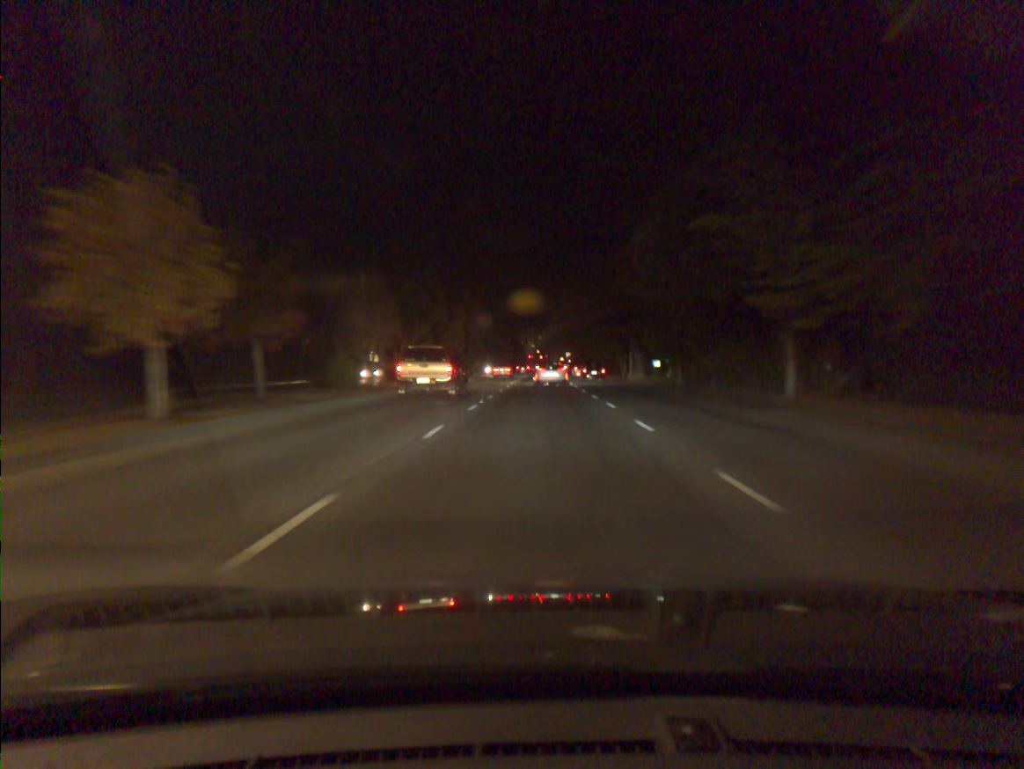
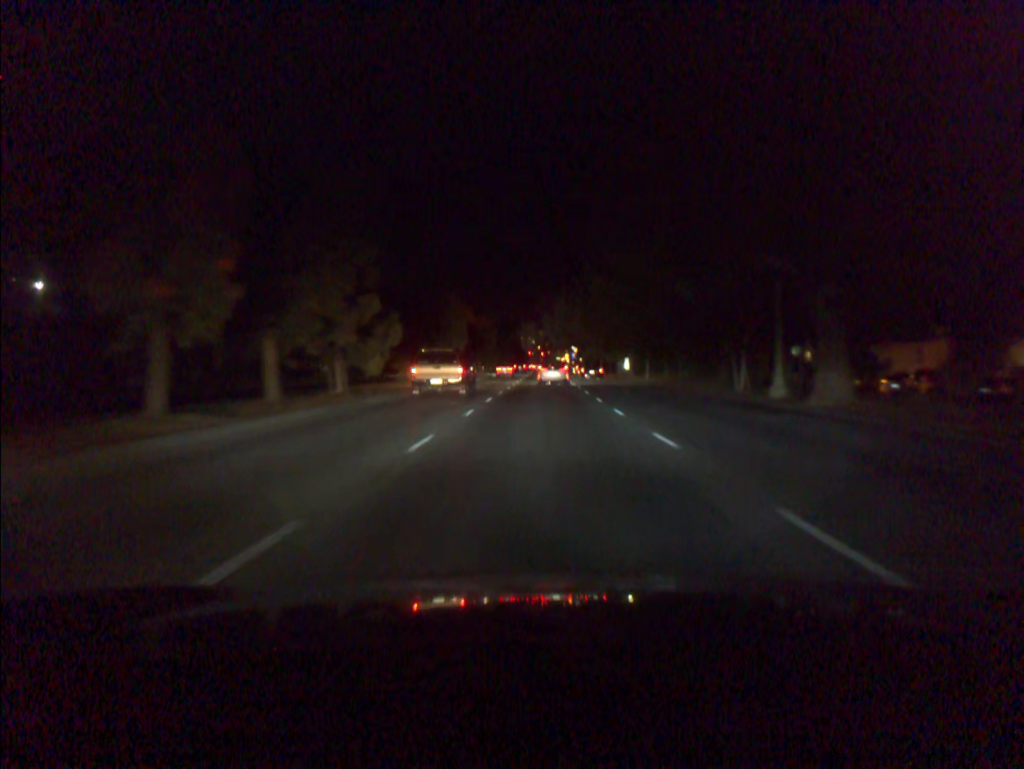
(0.0, +44.7) m; 0°
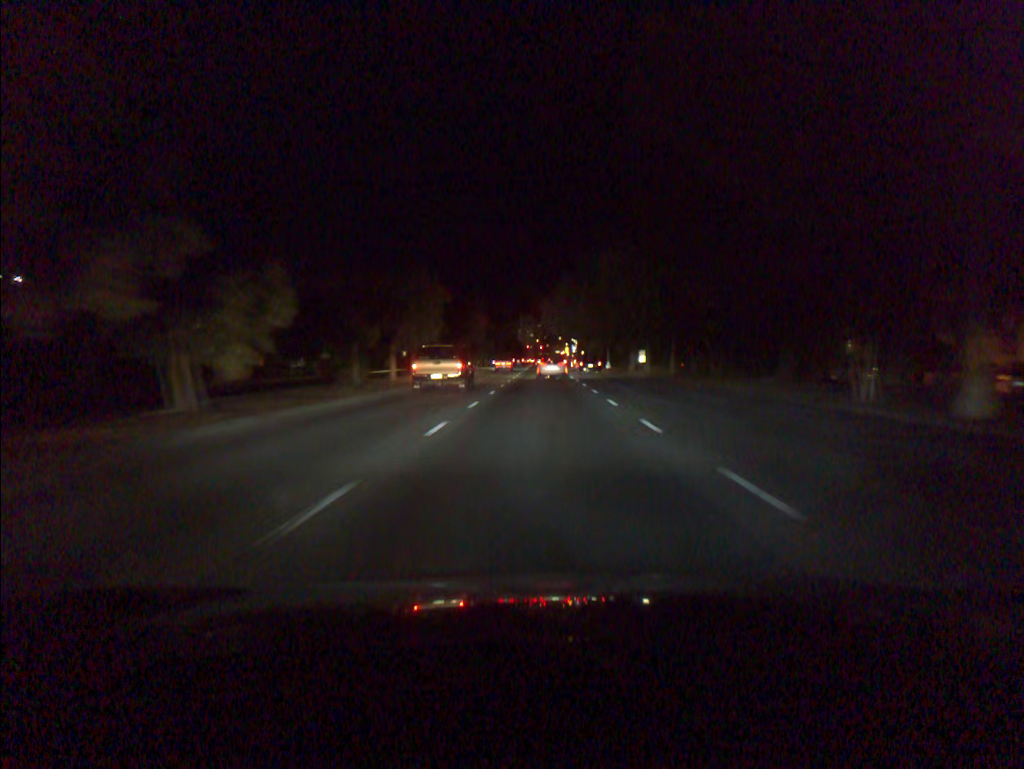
(0.0, +12.8) m; 0°
